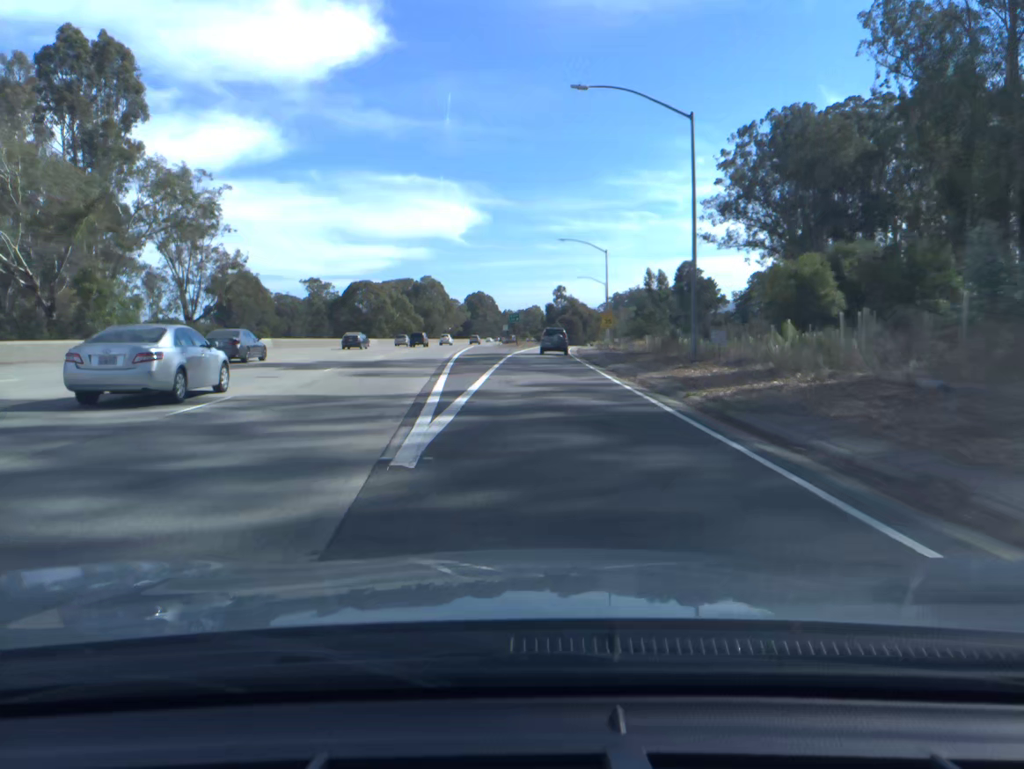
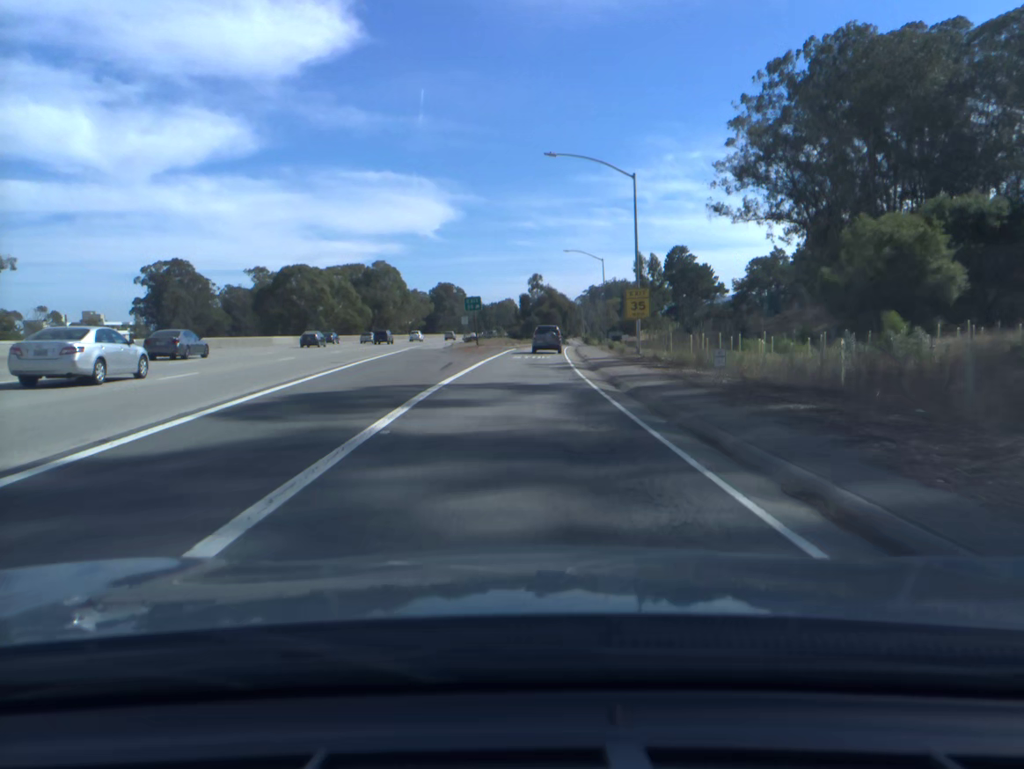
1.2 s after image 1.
(+0.6, +34.4) m; +2°
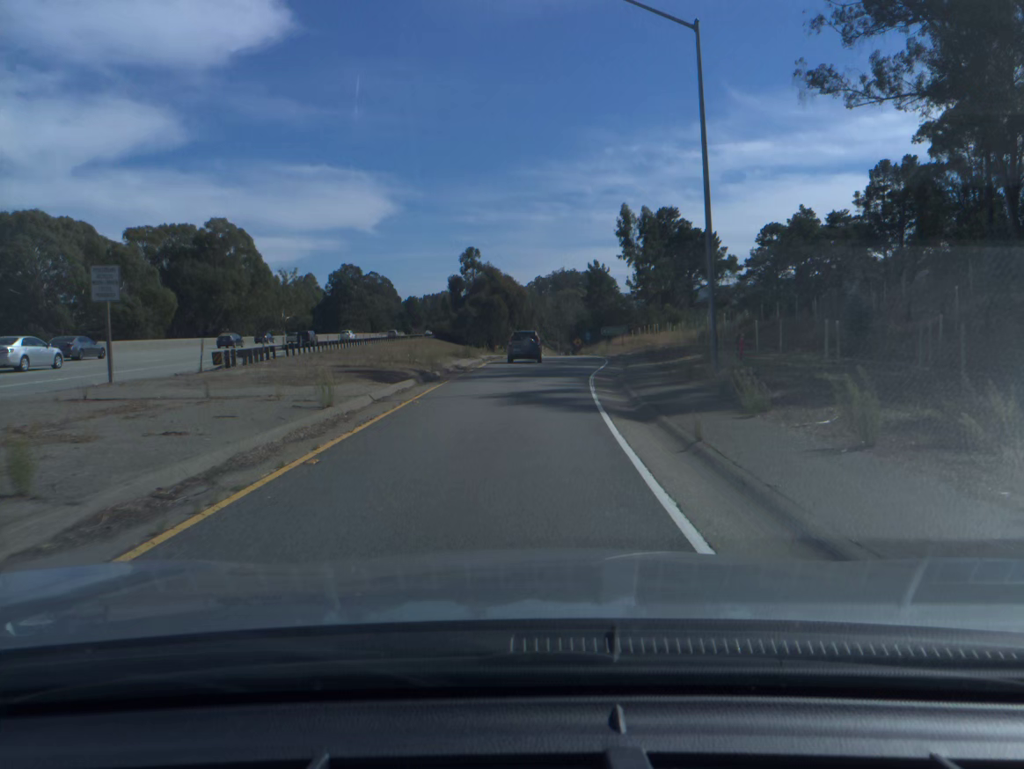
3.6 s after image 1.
(+2.1, +65.9) m; +4°
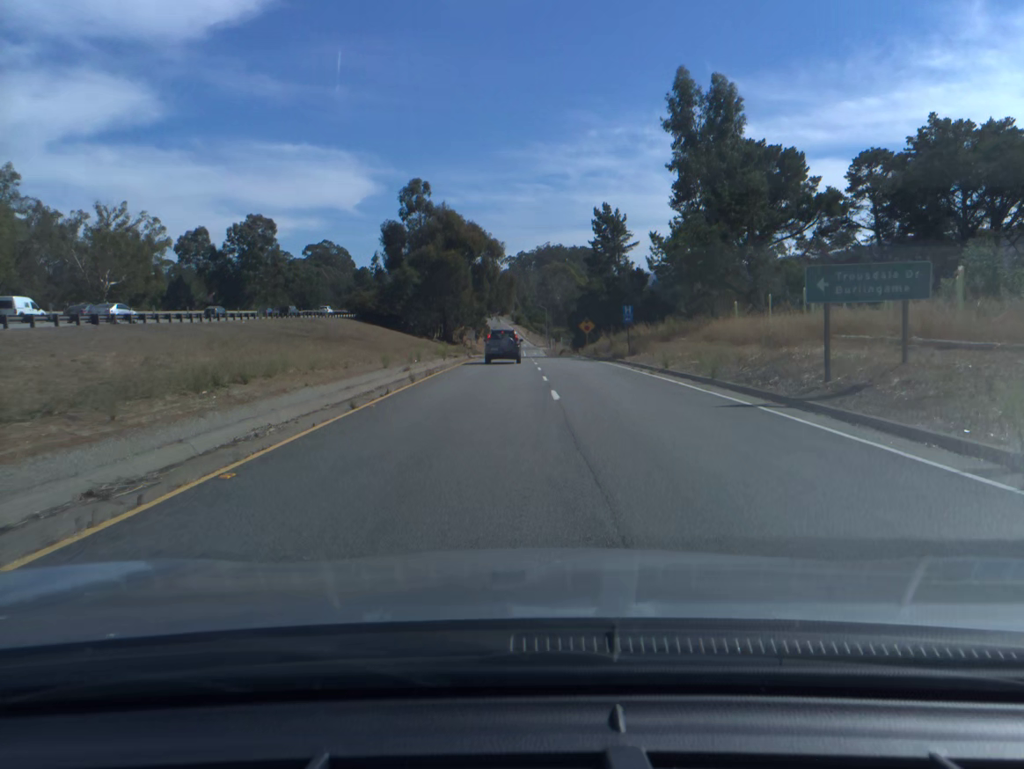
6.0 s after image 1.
(+1.2, +59.6) m; +2°
